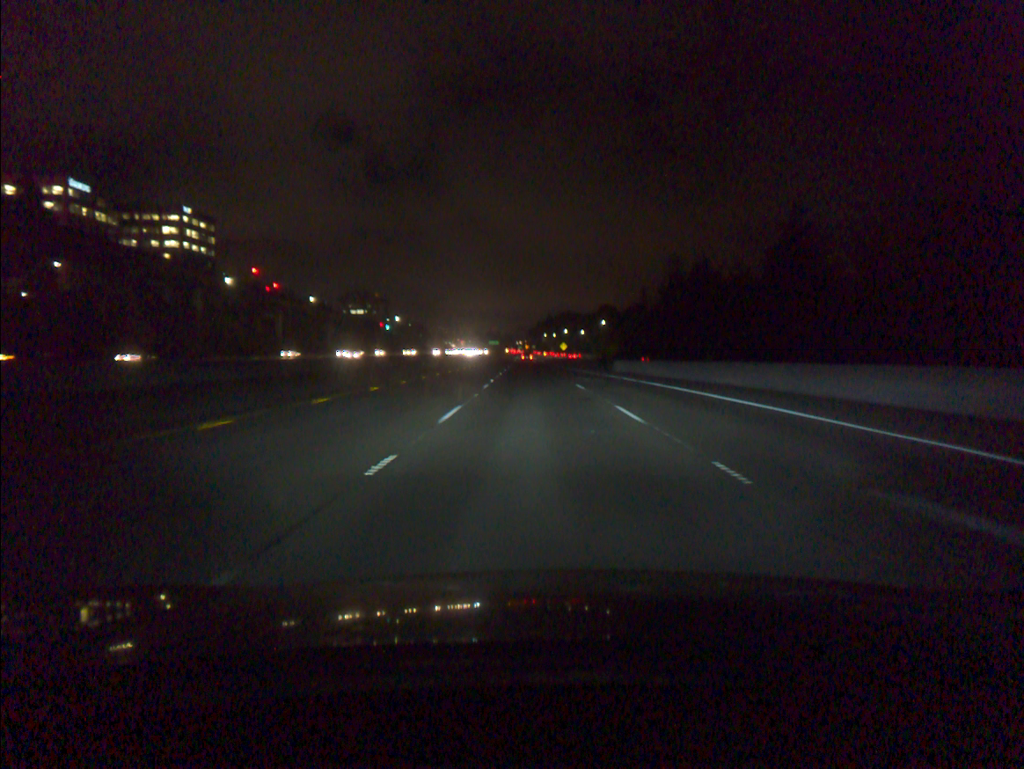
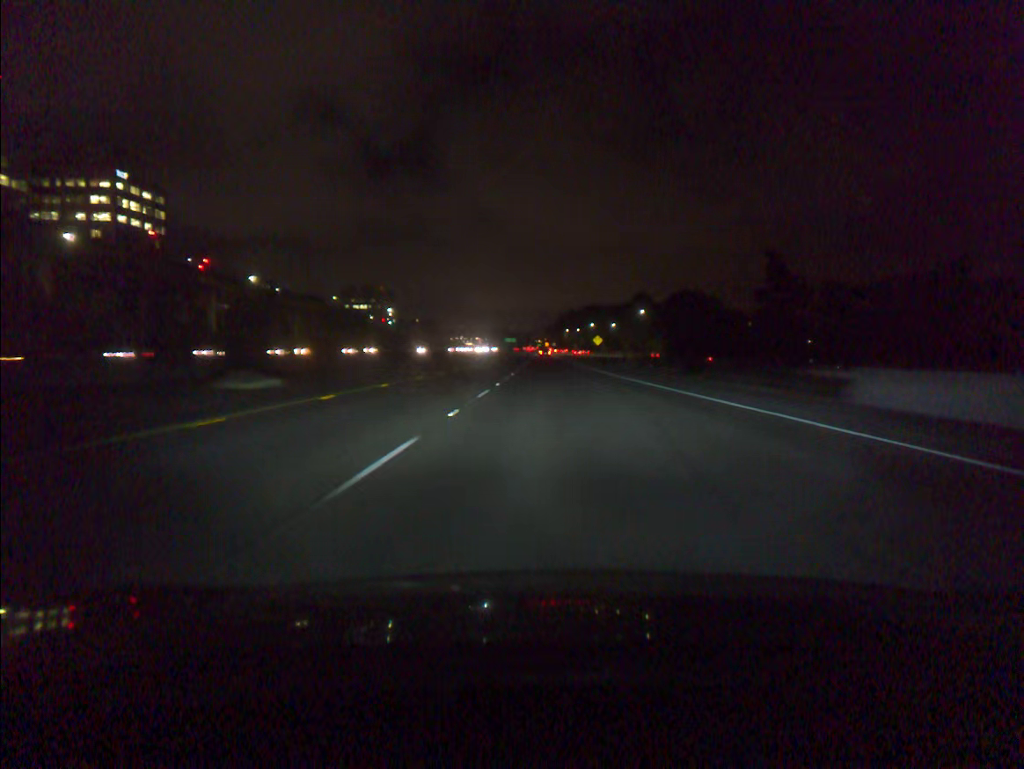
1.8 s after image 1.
(-0.7, +50.8) m; -1°
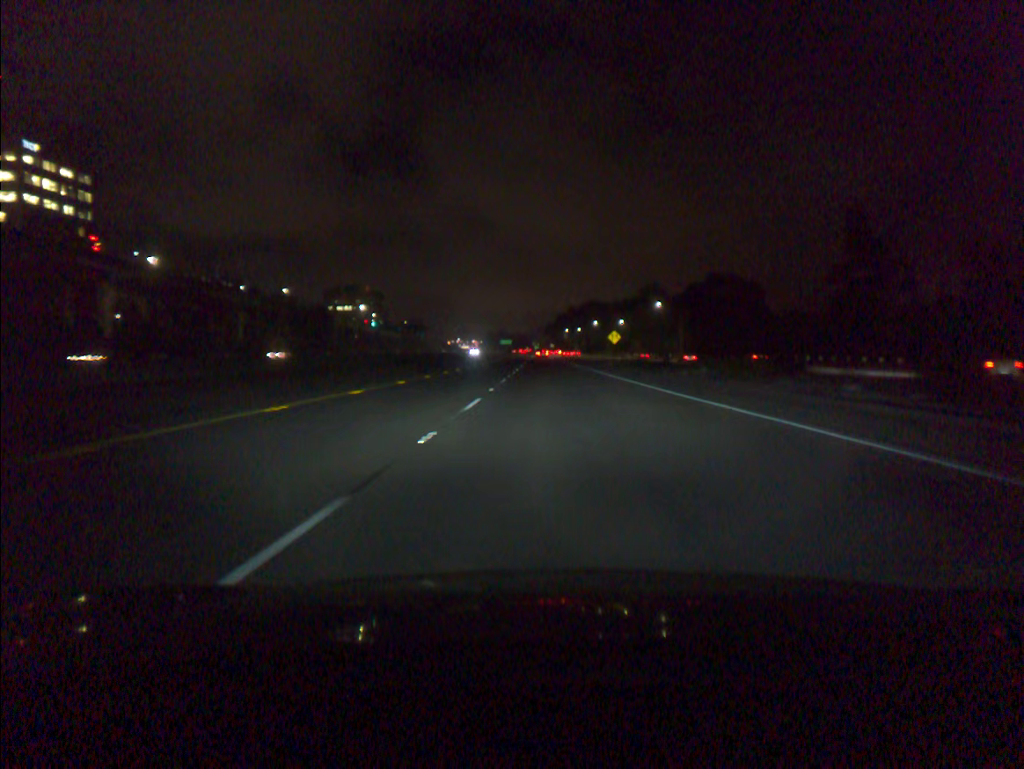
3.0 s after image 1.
(0.0, +33.9) m; 0°
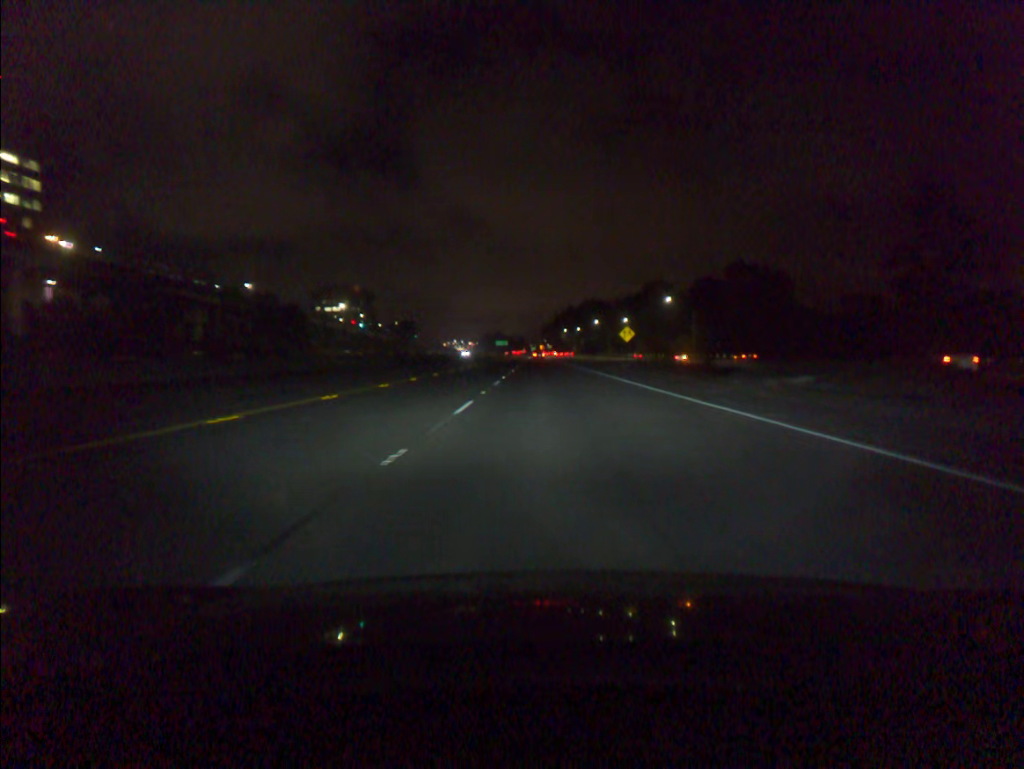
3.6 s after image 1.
(0.0, +16.9) m; 0°
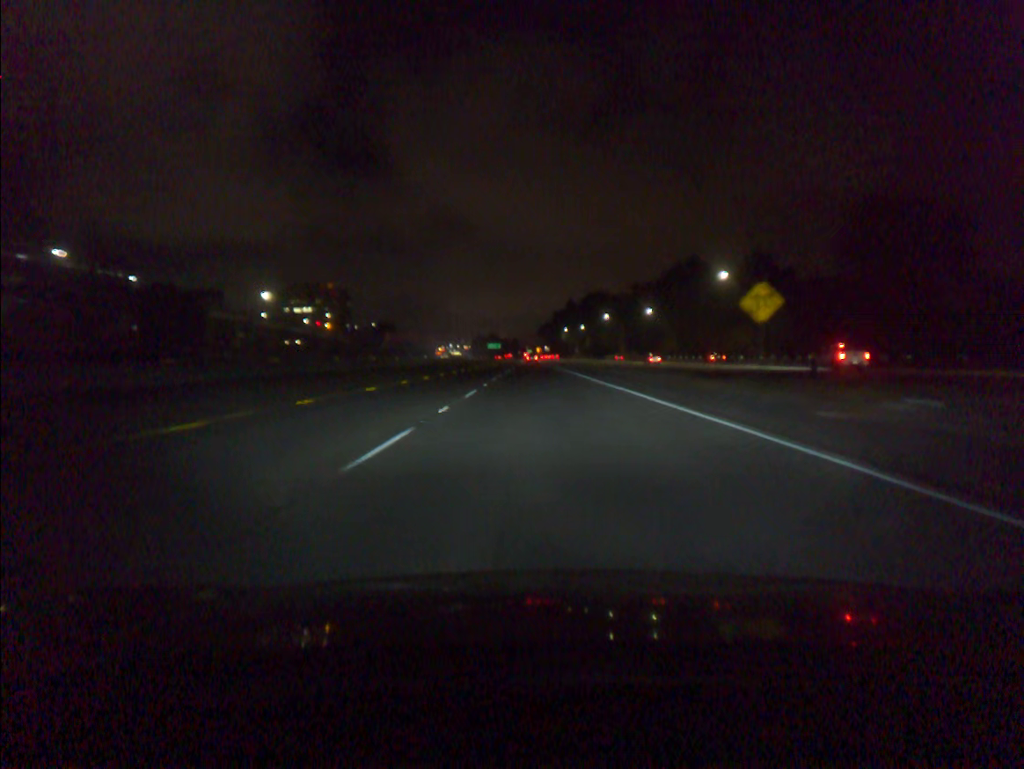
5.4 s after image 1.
(+0.1, +50.8) m; 0°
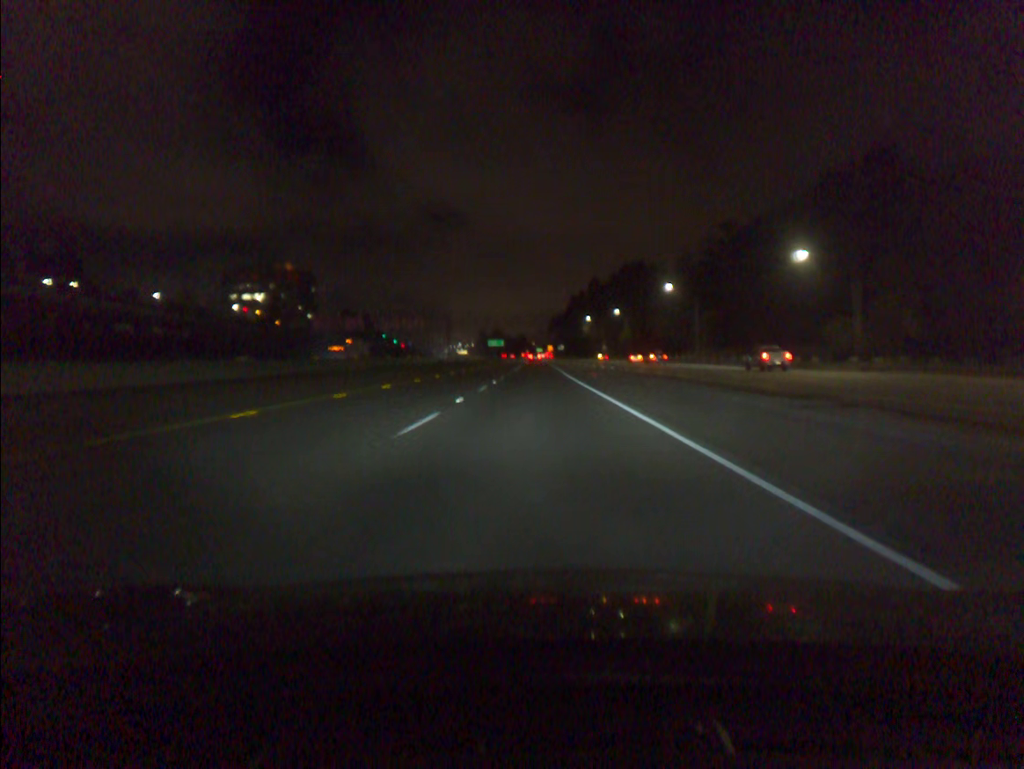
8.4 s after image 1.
(-0.4, +84.5) m; -1°
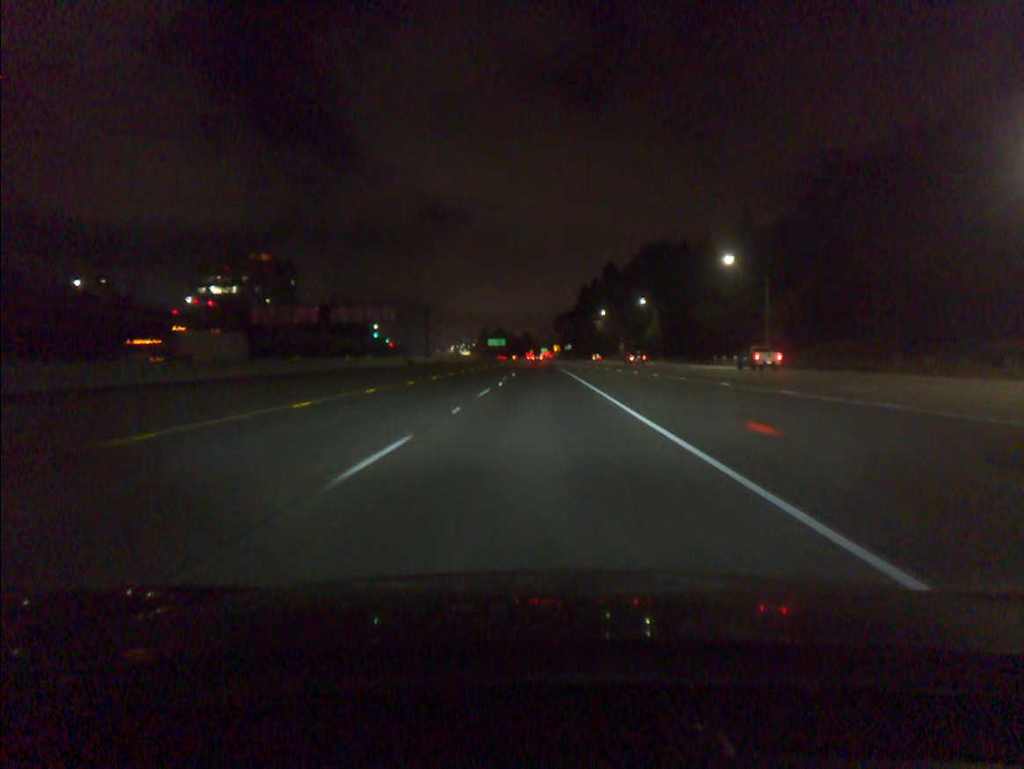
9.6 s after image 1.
(-0.1, +33.8) m; 0°
